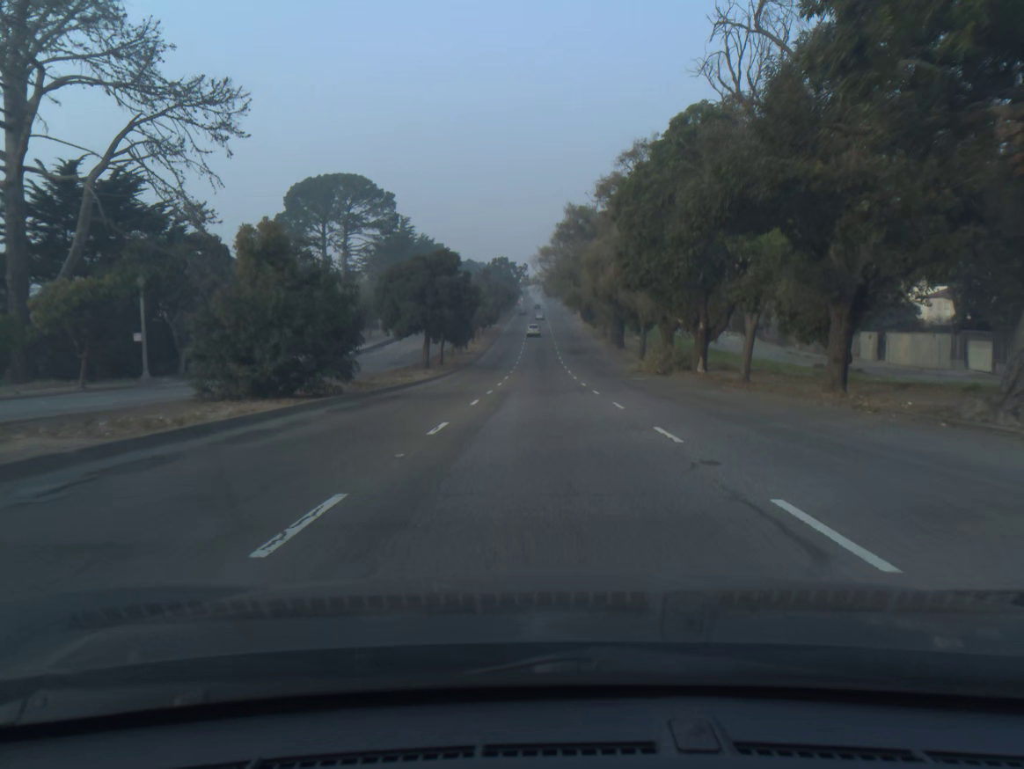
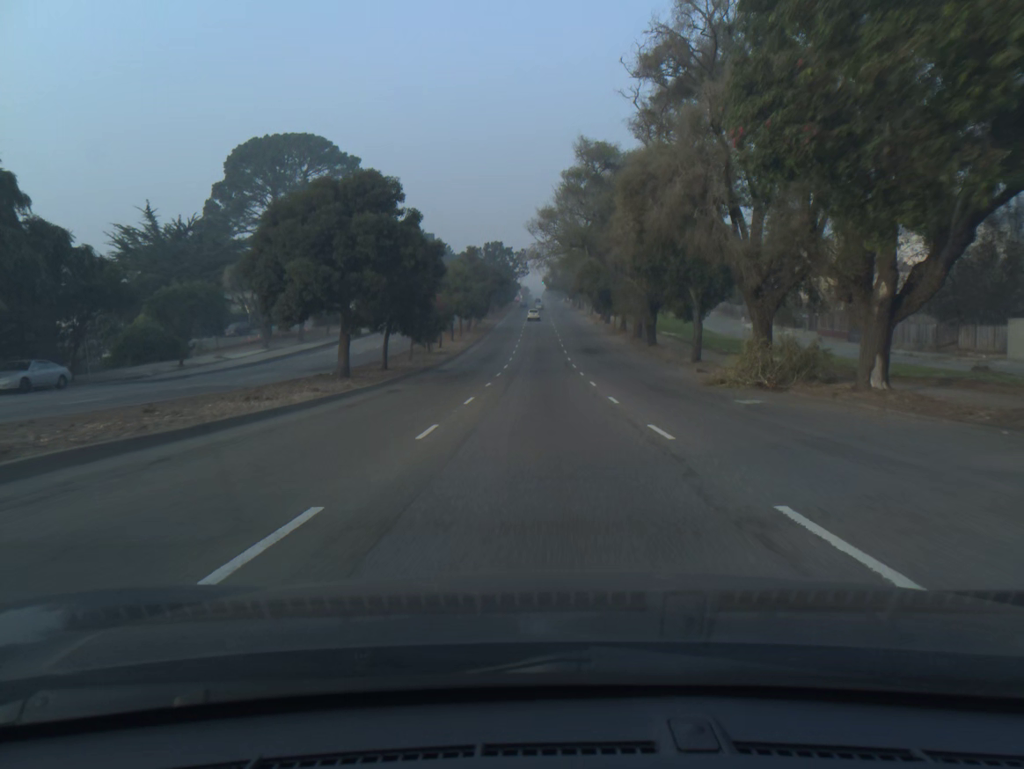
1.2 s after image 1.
(0.0, +21.8) m; 0°
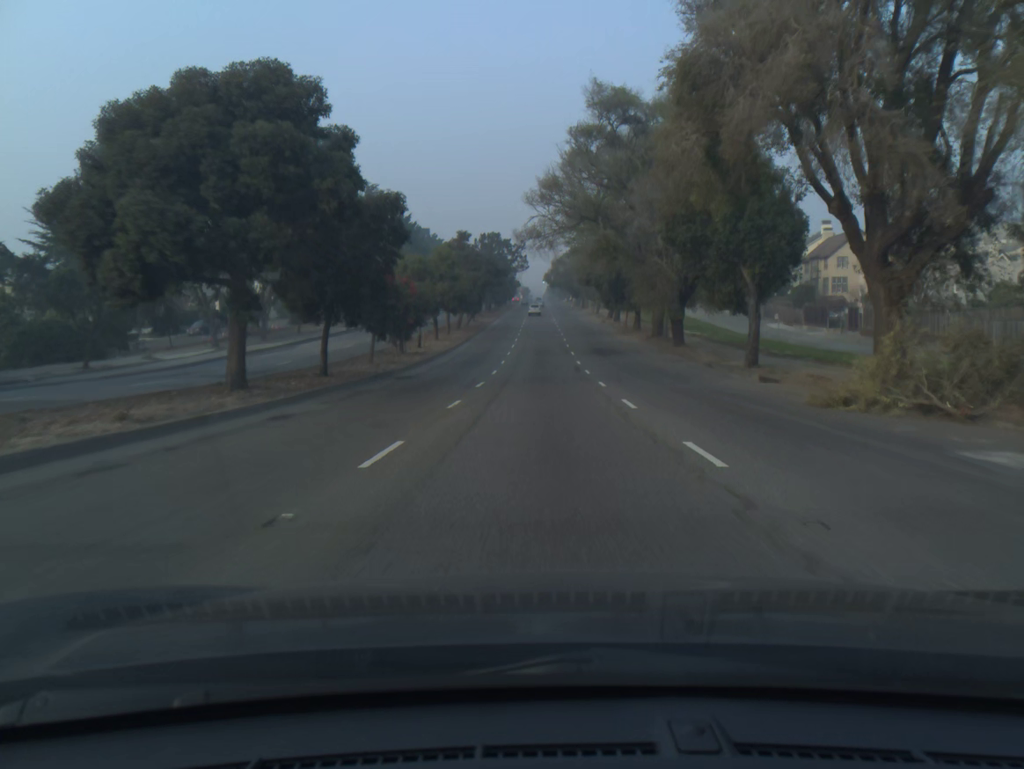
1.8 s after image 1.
(0.0, +10.9) m; 0°
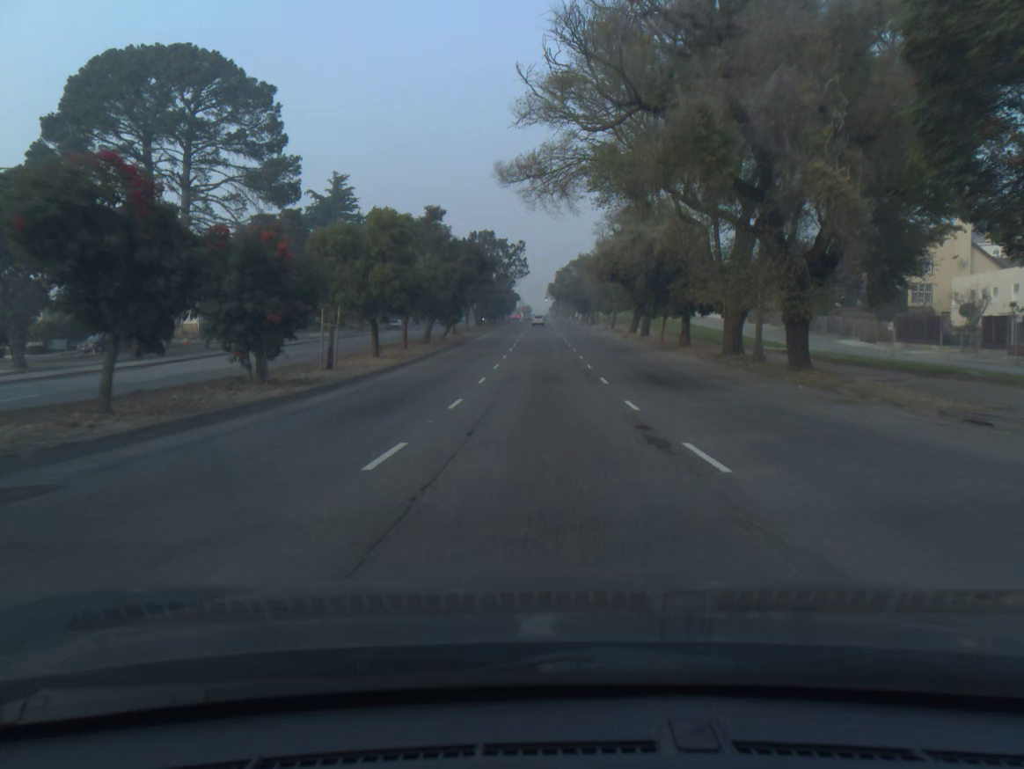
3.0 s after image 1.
(0.0, +21.6) m; 0°
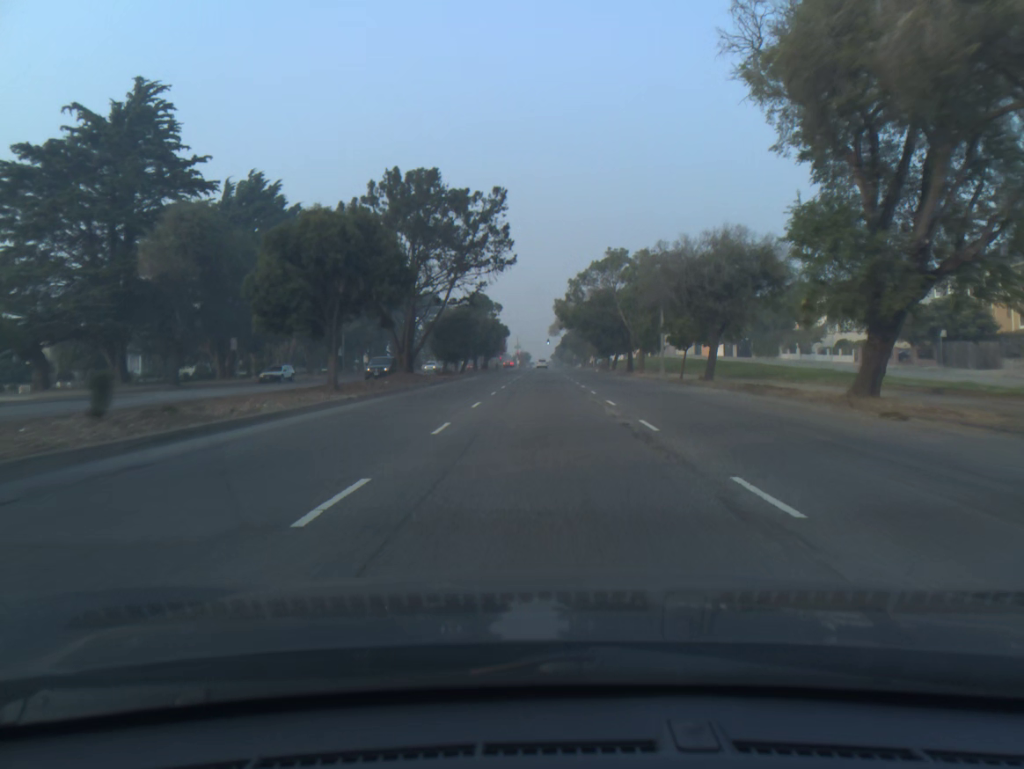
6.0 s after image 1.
(0.0, +52.8) m; 0°
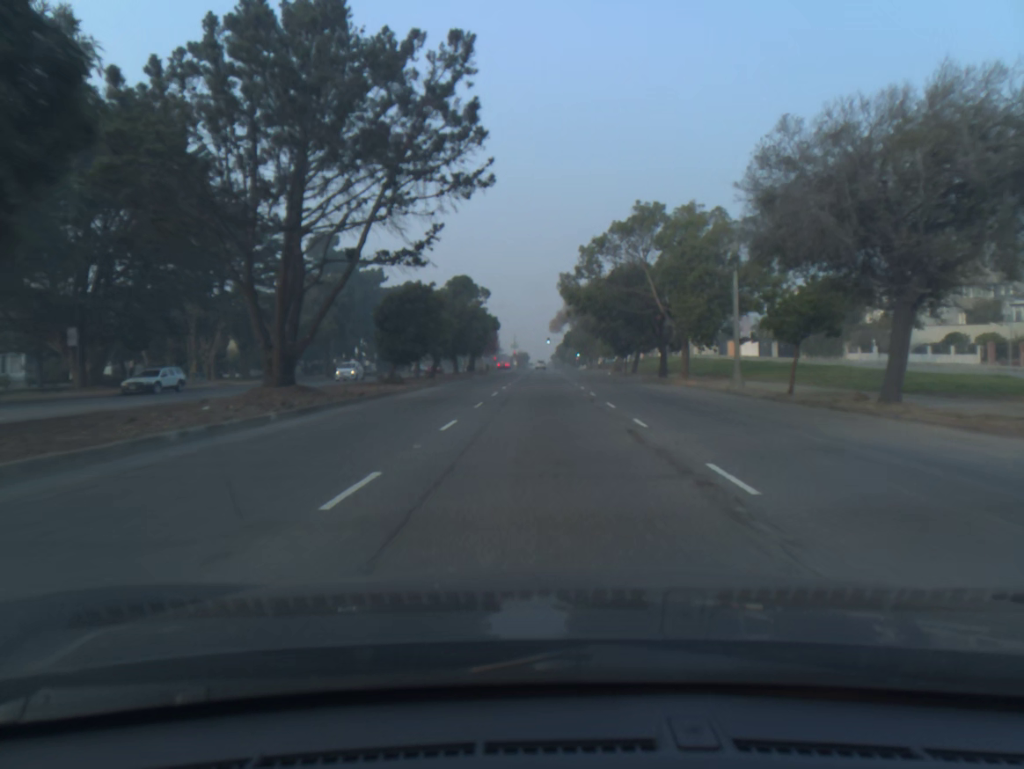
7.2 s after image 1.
(0.0, +21.0) m; 0°
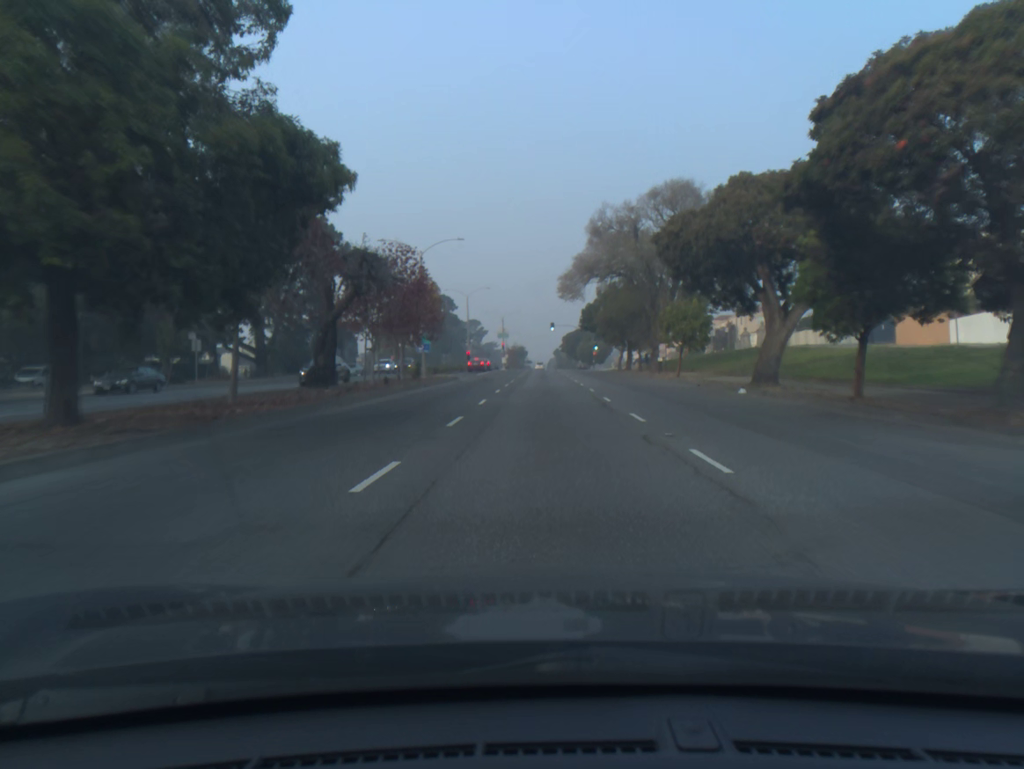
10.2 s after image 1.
(0.0, +56.6) m; 0°
